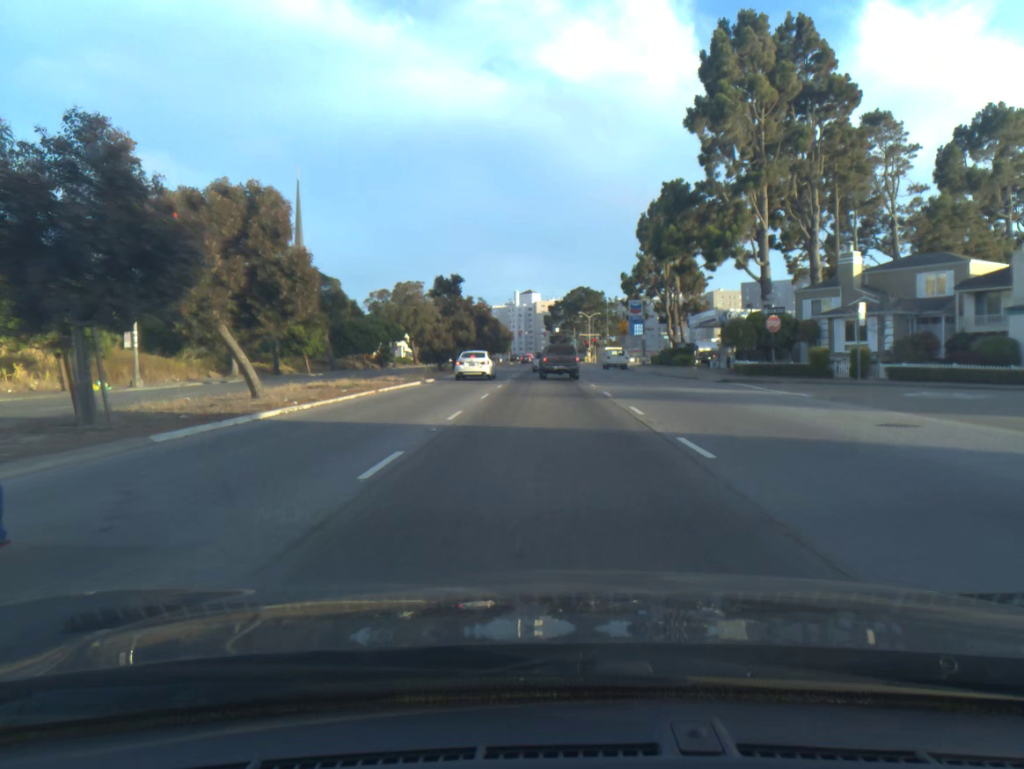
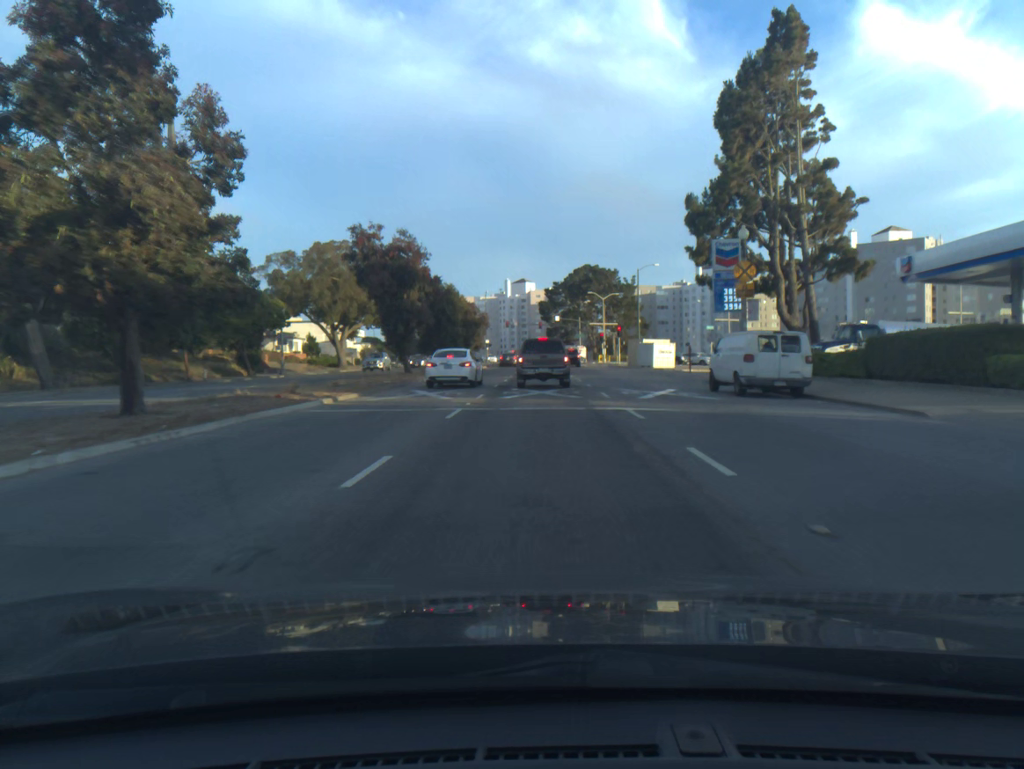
(+0.2, +51.8) m; 0°
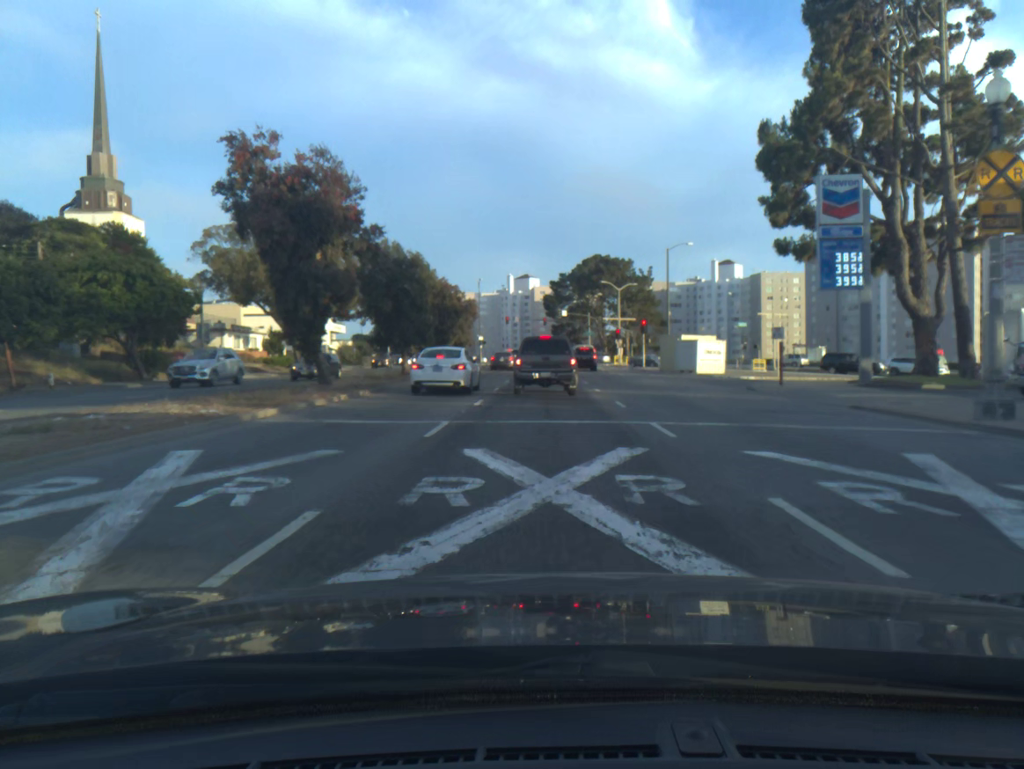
(-0.1, +18.1) m; 0°
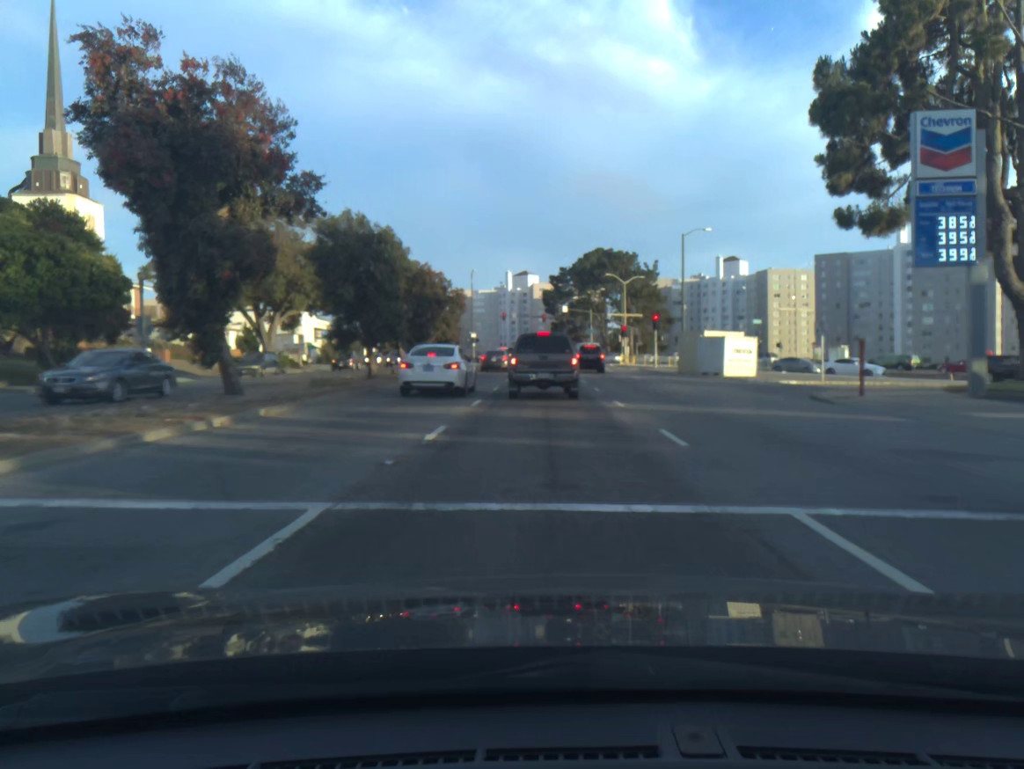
(0.0, +8.1) m; 0°
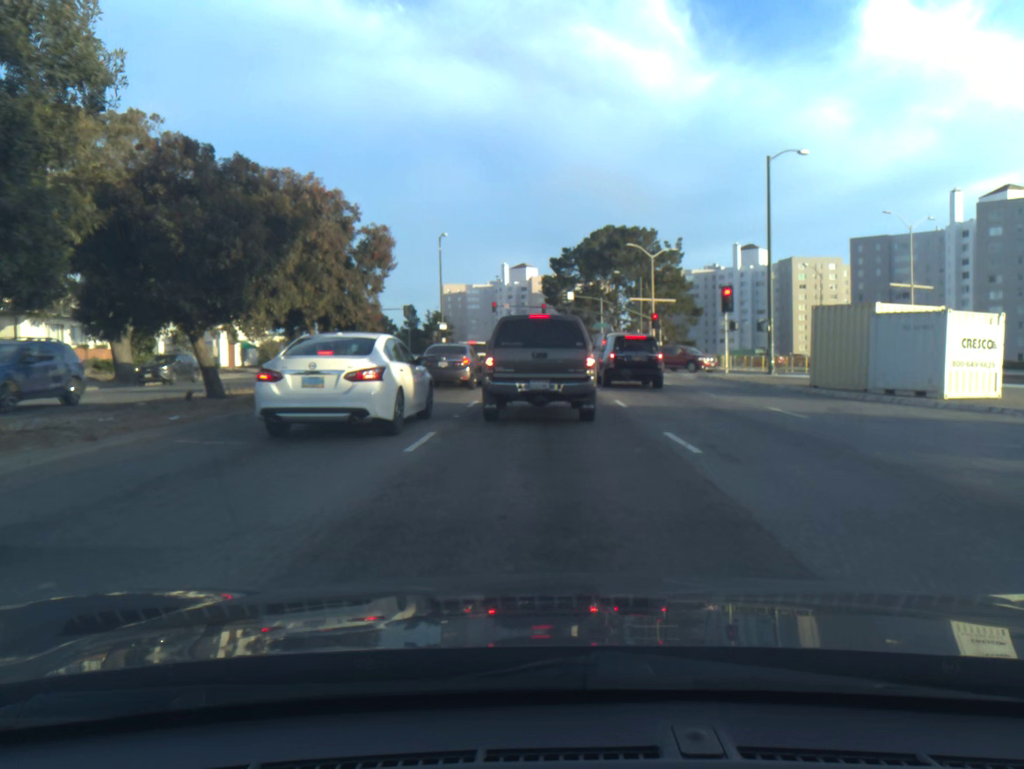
(0.0, +25.1) m; 0°
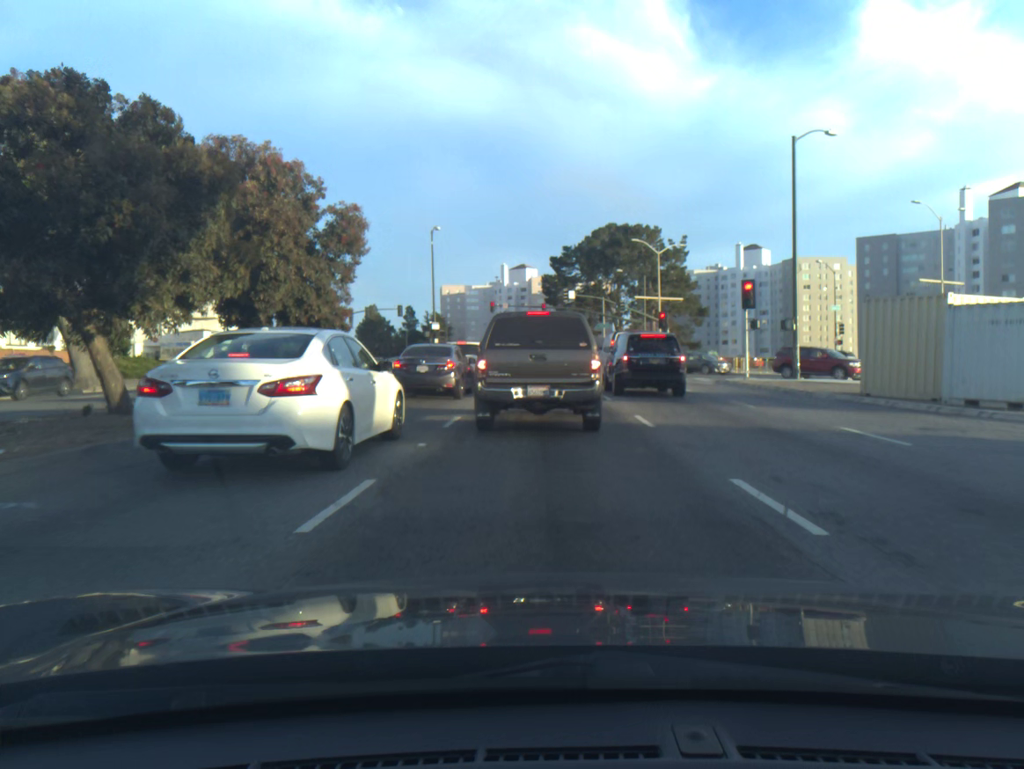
(0.0, +4.2) m; 0°
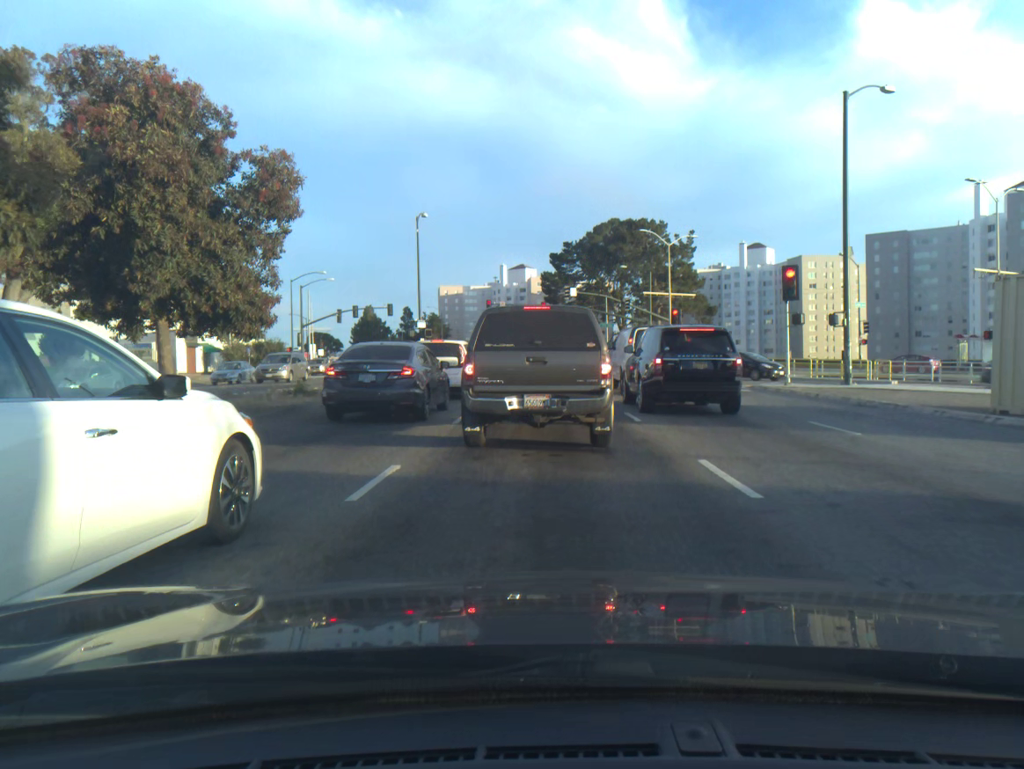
(0.0, +6.3) m; 0°
